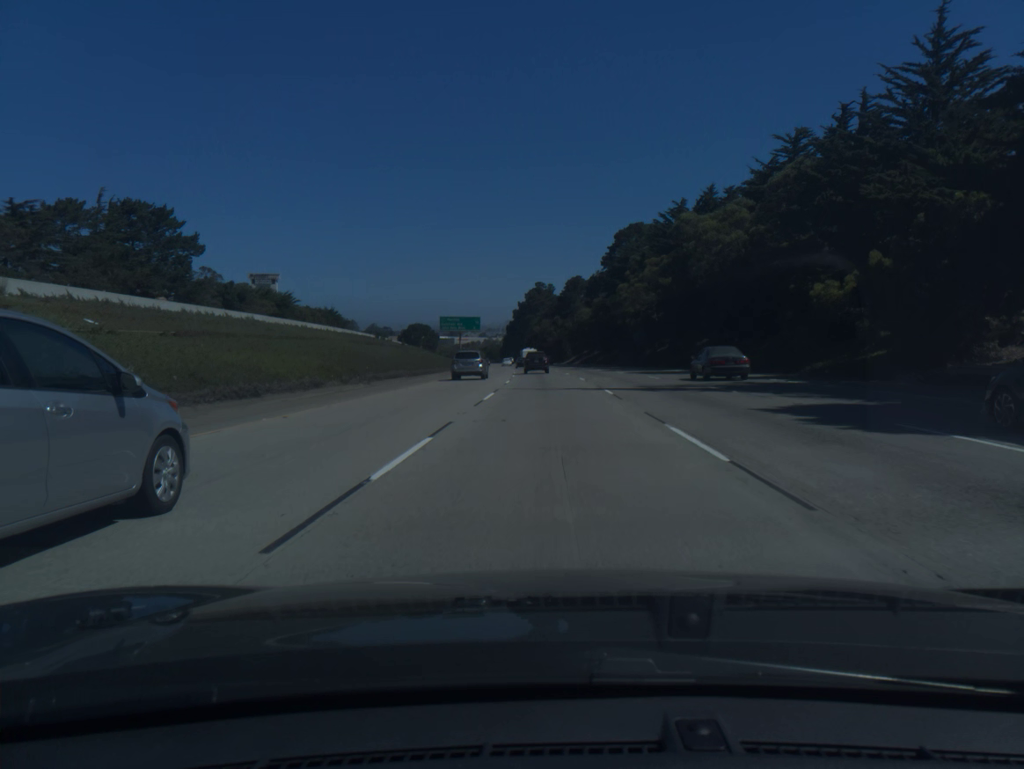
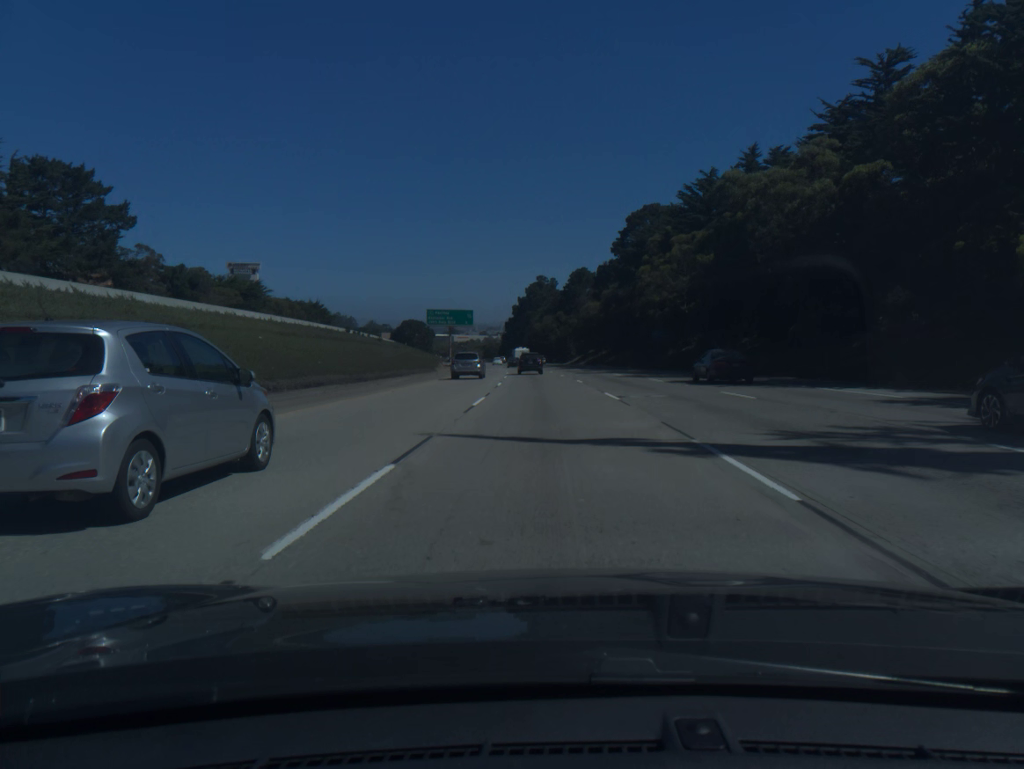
(0.0, +16.9) m; 0°
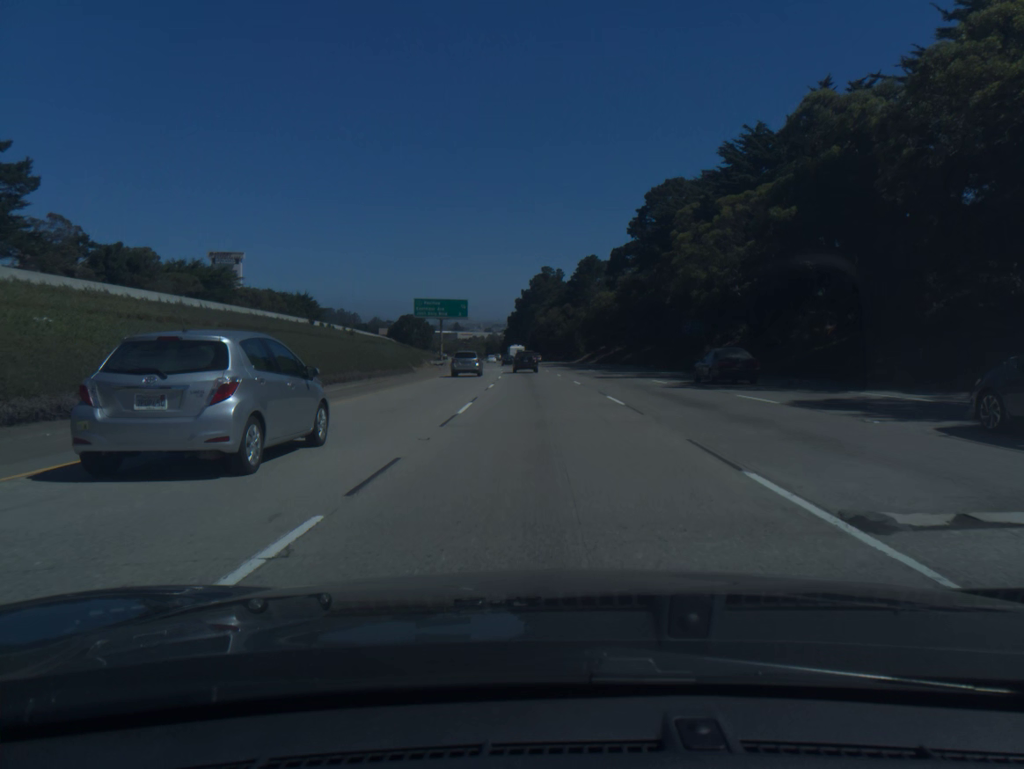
(0.0, +16.9) m; 0°
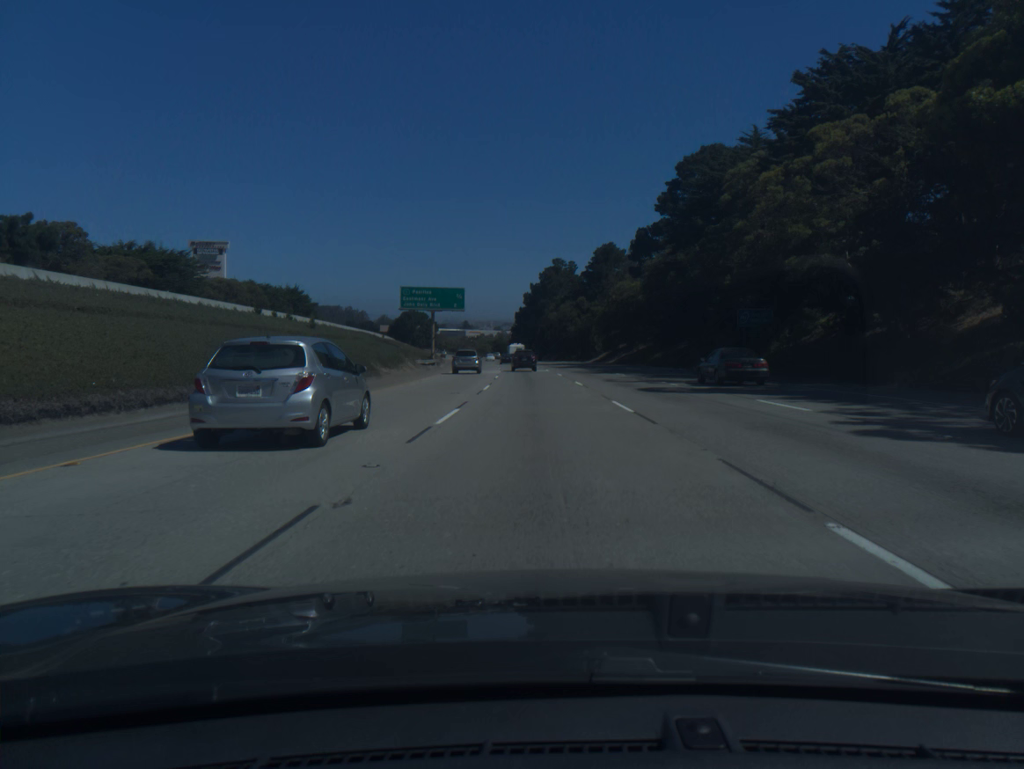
(-0.1, +17.0) m; -1°
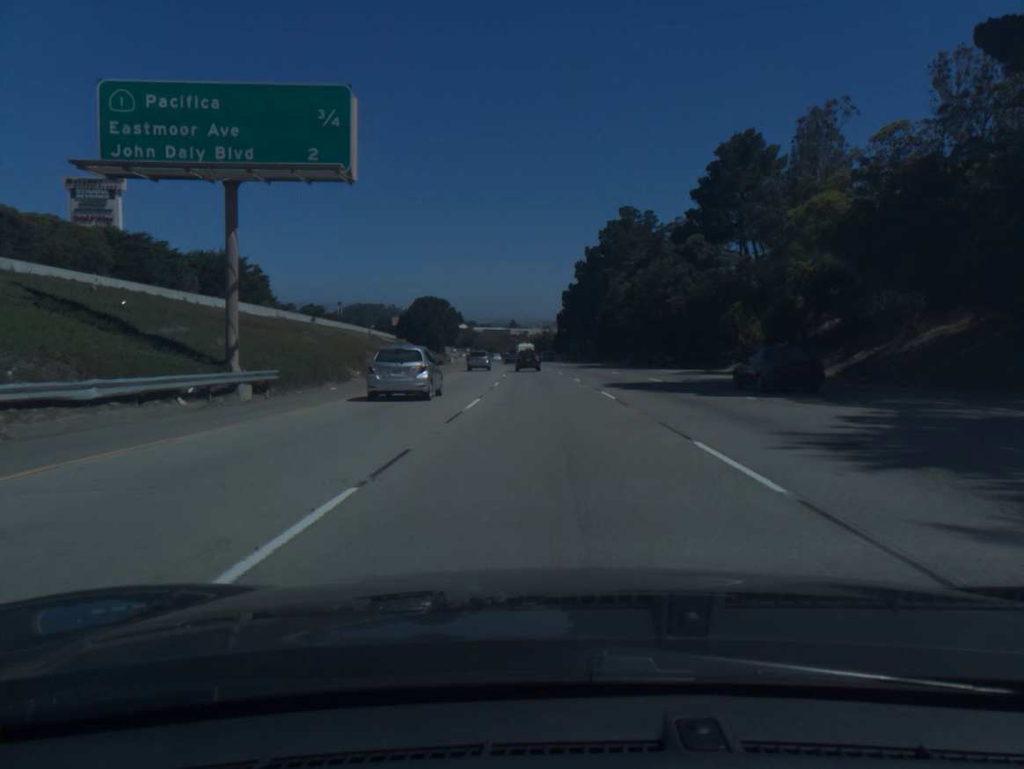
(-2.1, +68.1) m; -4°
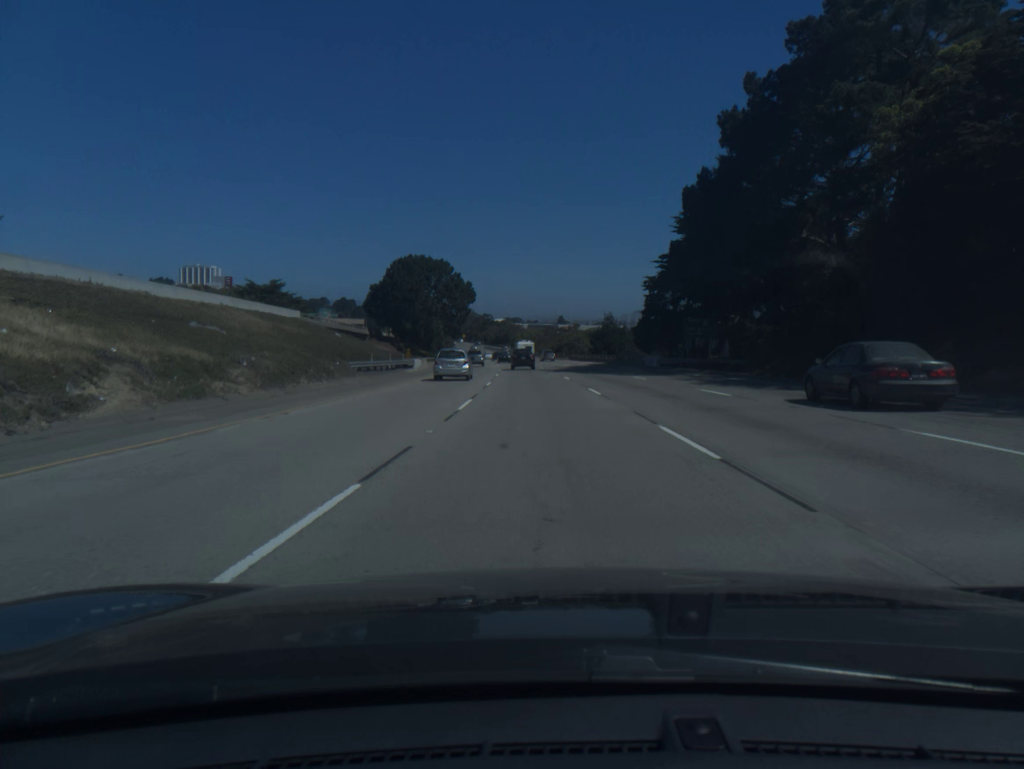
(-2.6, +85.1) m; -4°
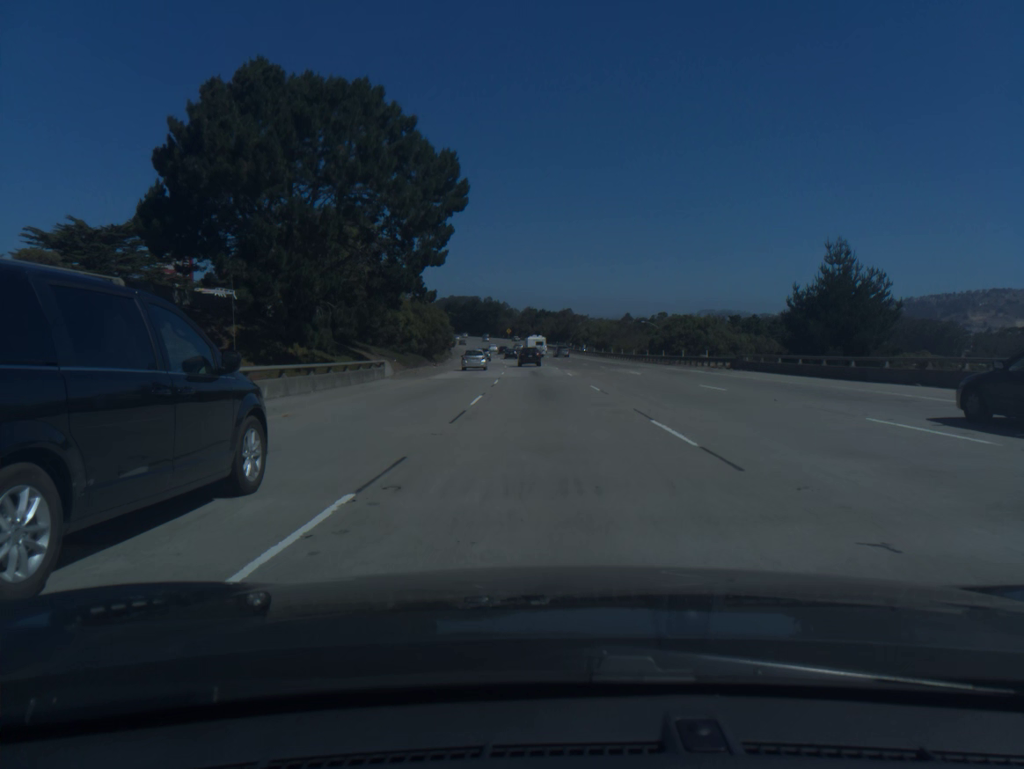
(-3.4, +86.1) m; -4°
